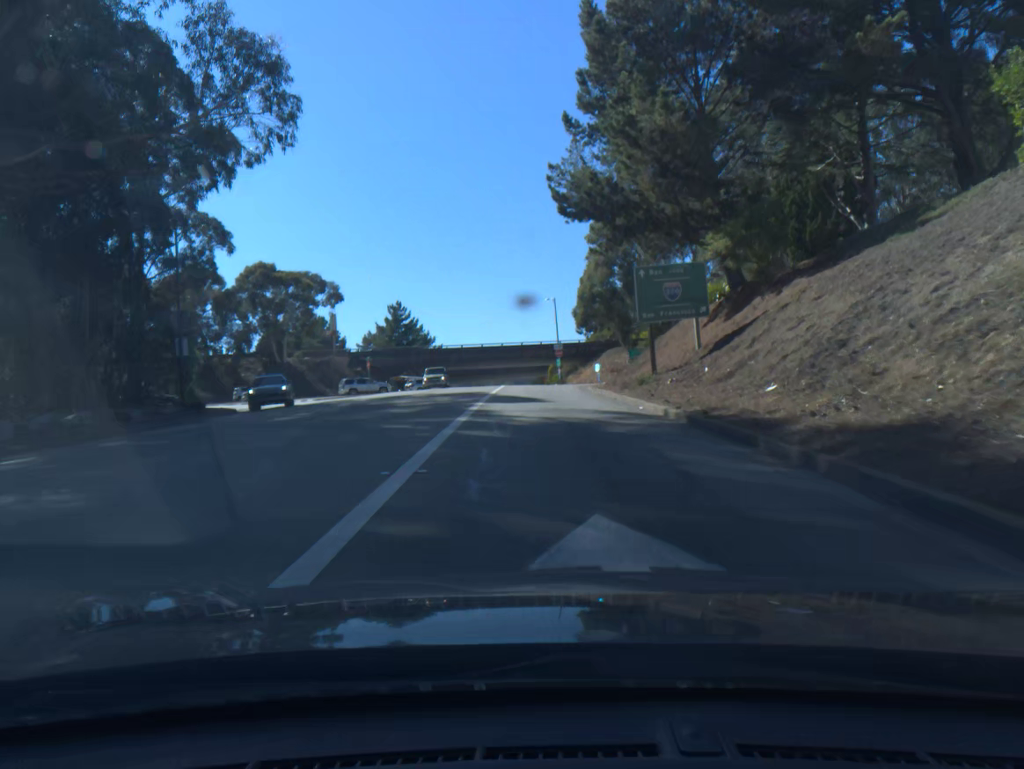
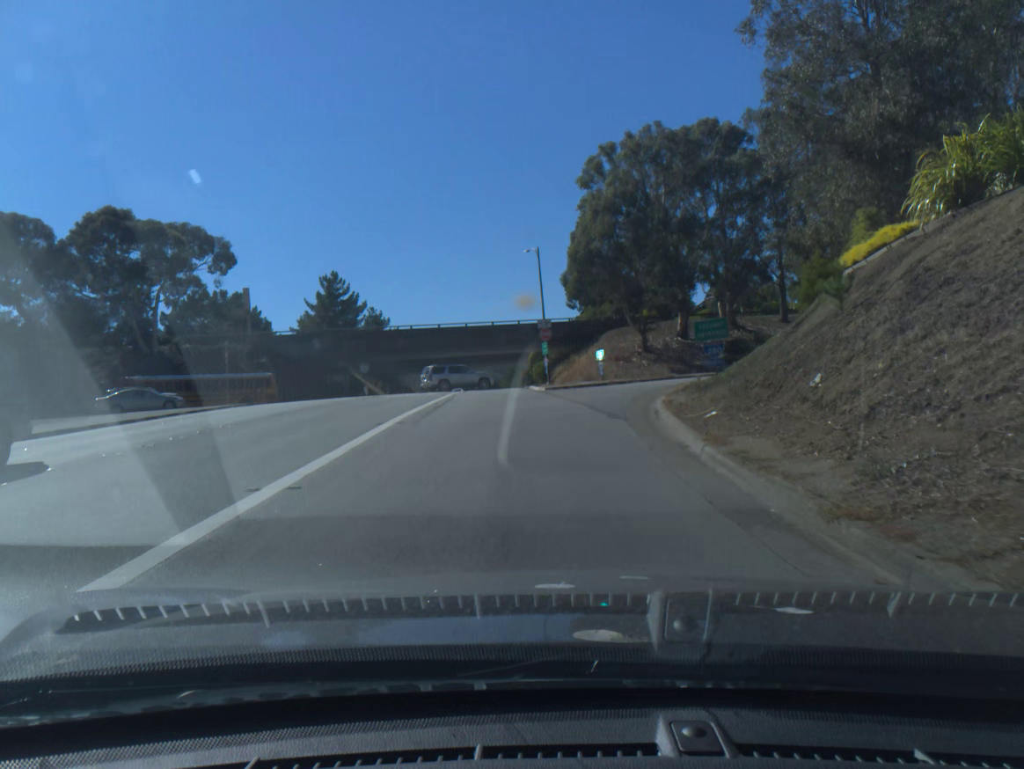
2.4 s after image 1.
(0.0, +30.2) m; +1°
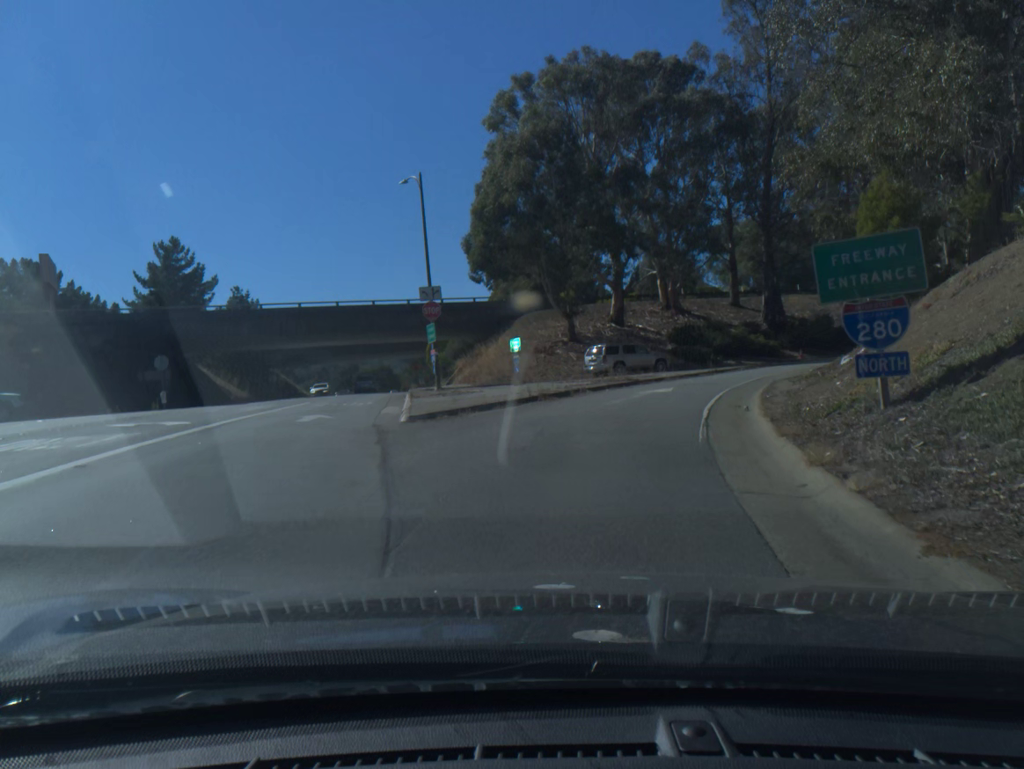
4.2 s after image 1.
(+0.8, +19.5) m; +6°
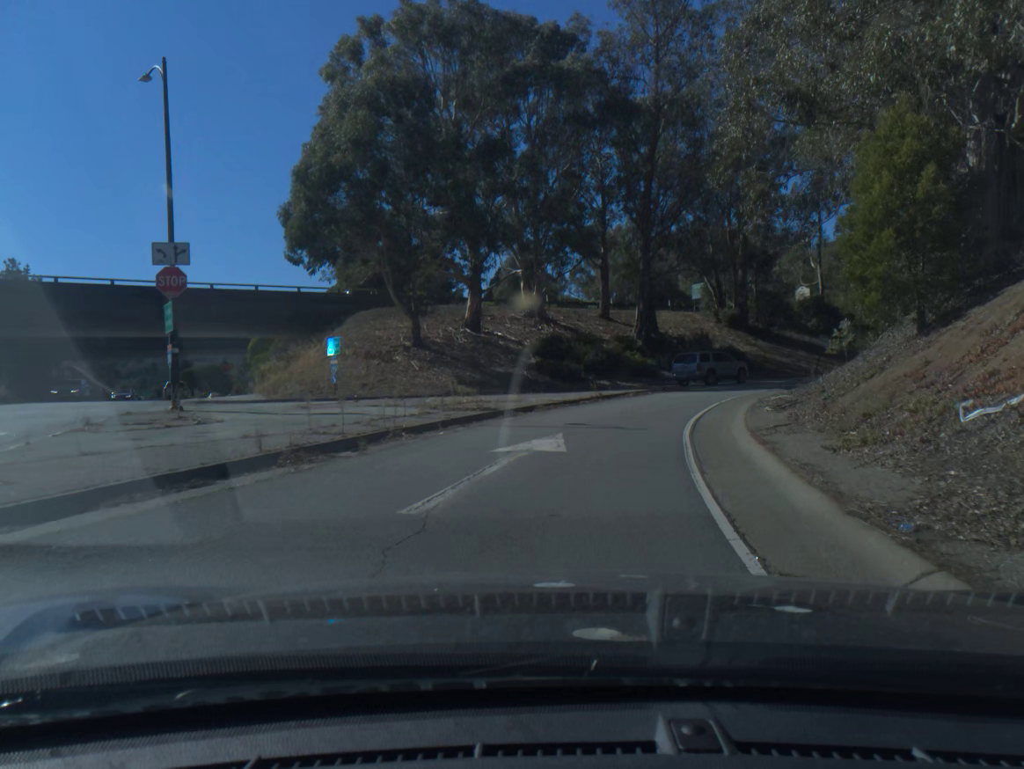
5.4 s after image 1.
(+1.1, +11.6) m; +11°
